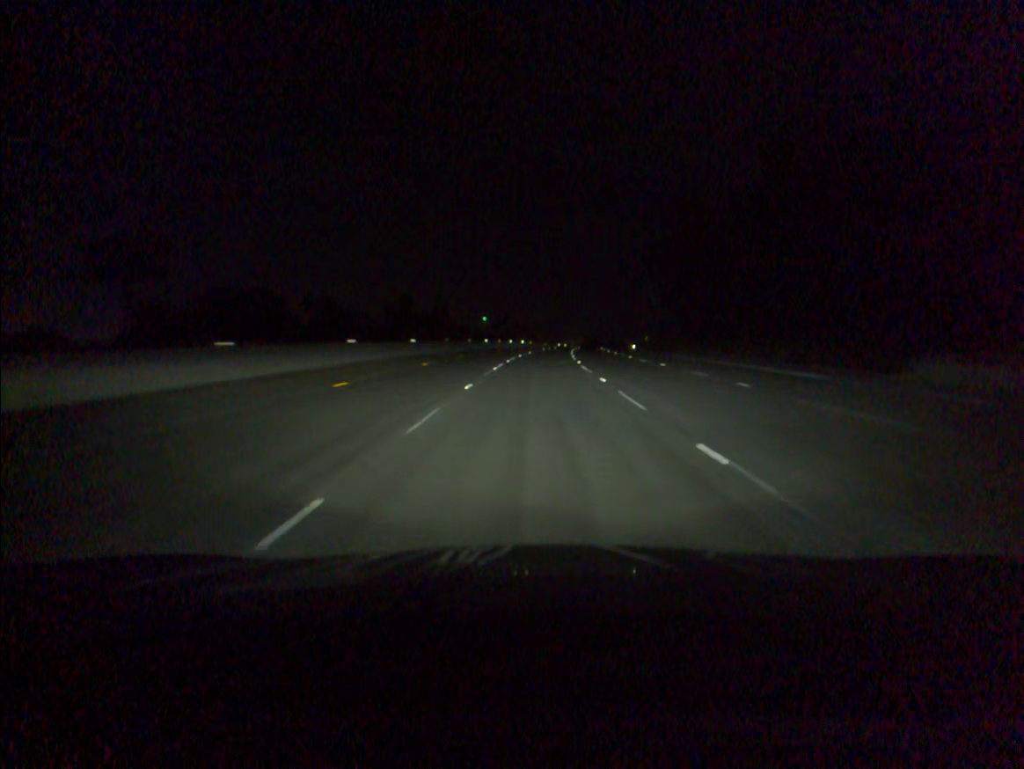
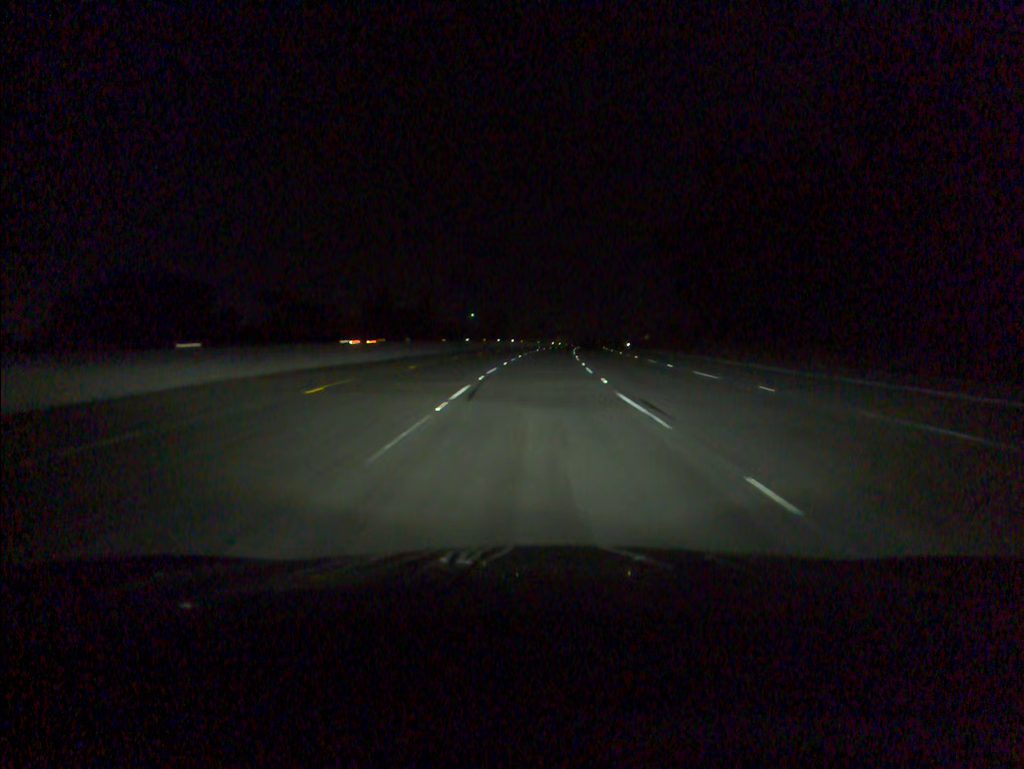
(+0.1, +17.0) m; +1°
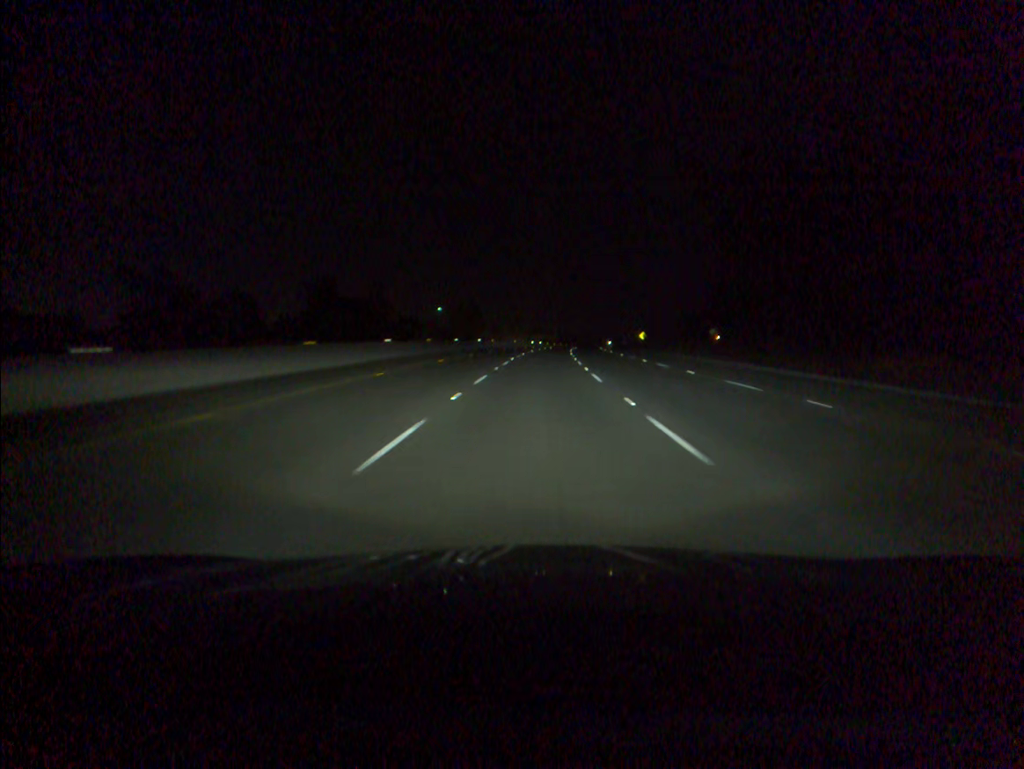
(+0.4, +33.9) m; +2°
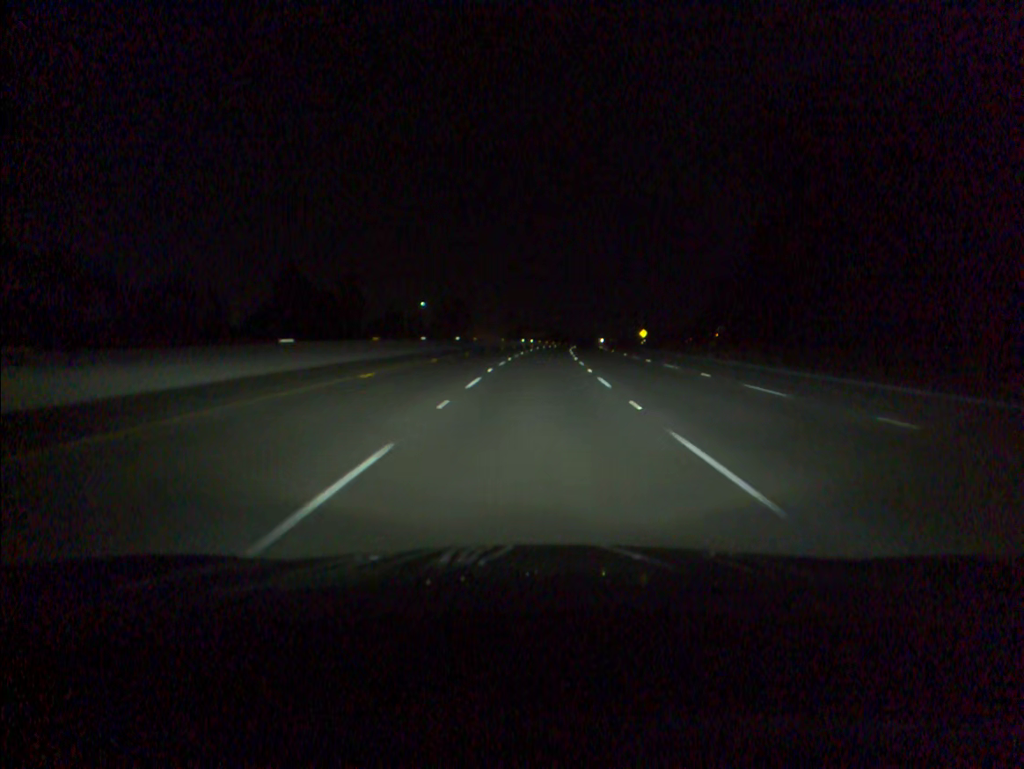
(+0.1, +16.9) m; +1°
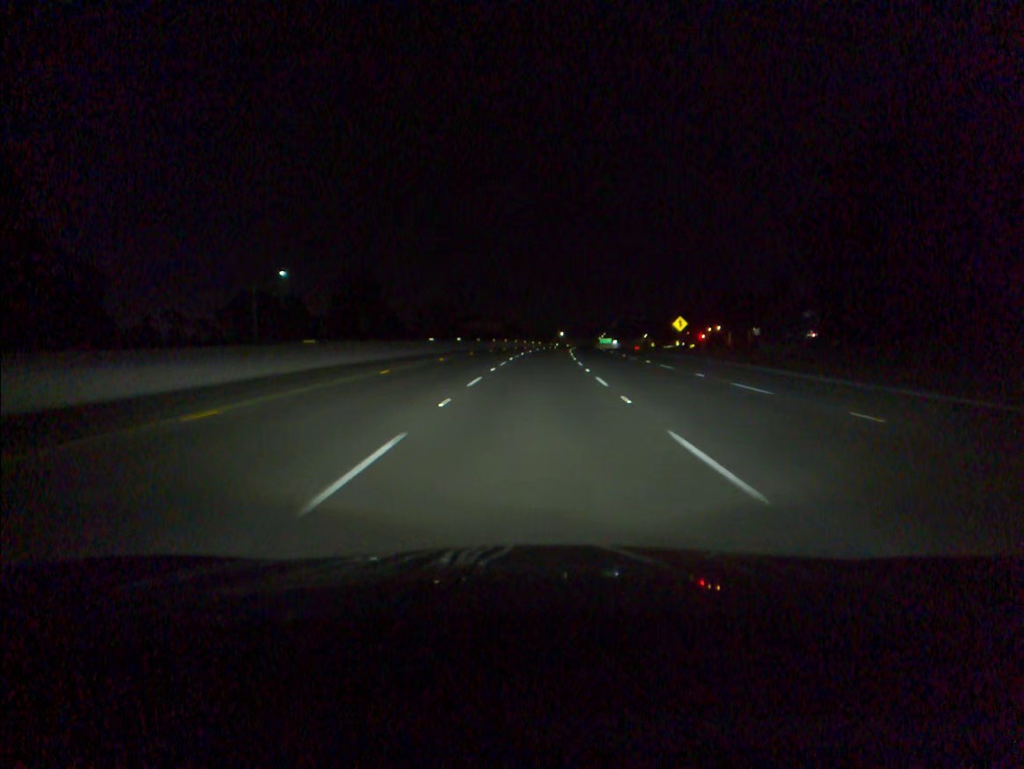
(+2.5, +84.6) m; +3°
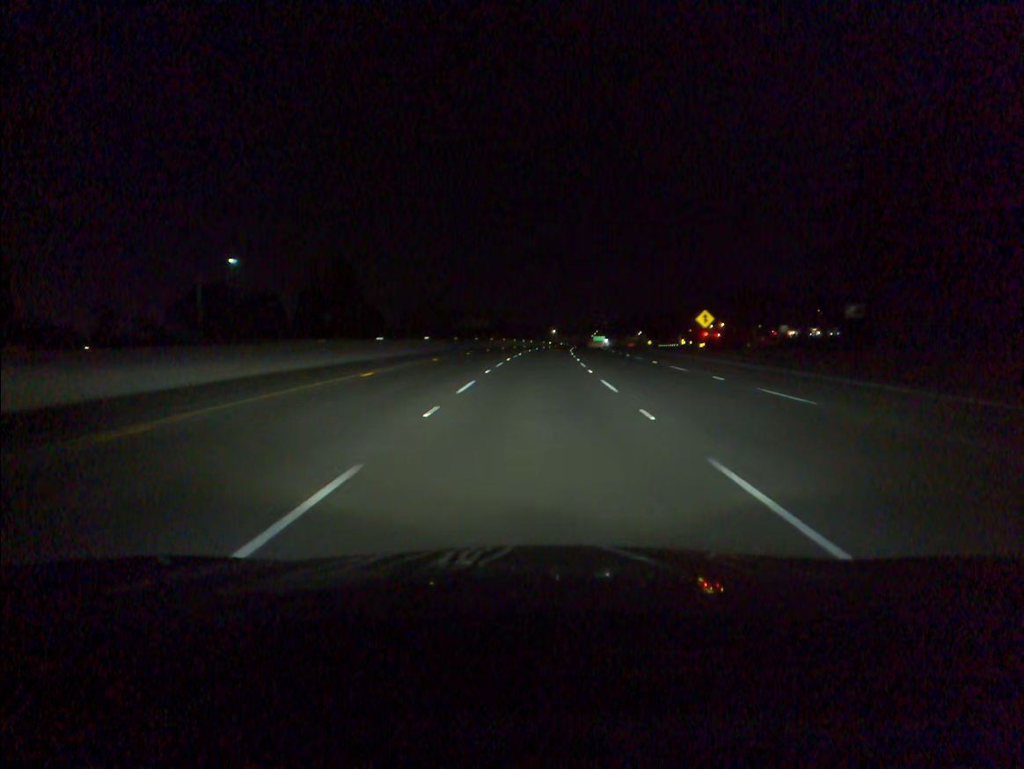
(+0.1, +16.9) m; +1°
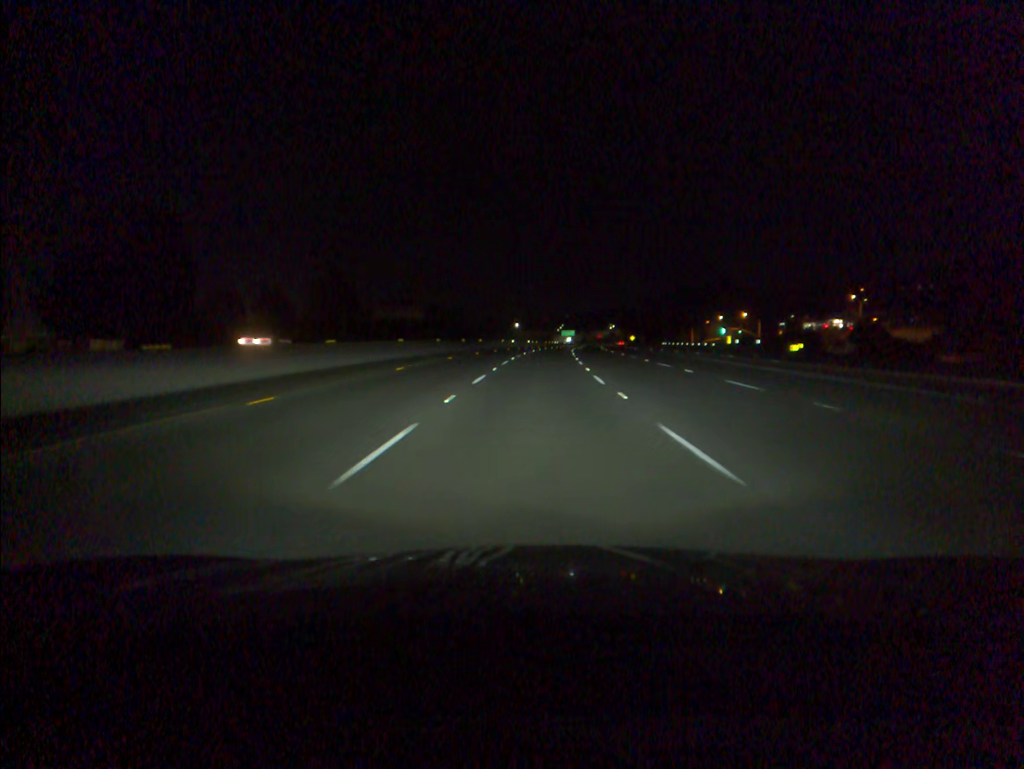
(+1.6, +67.6) m; +3°
